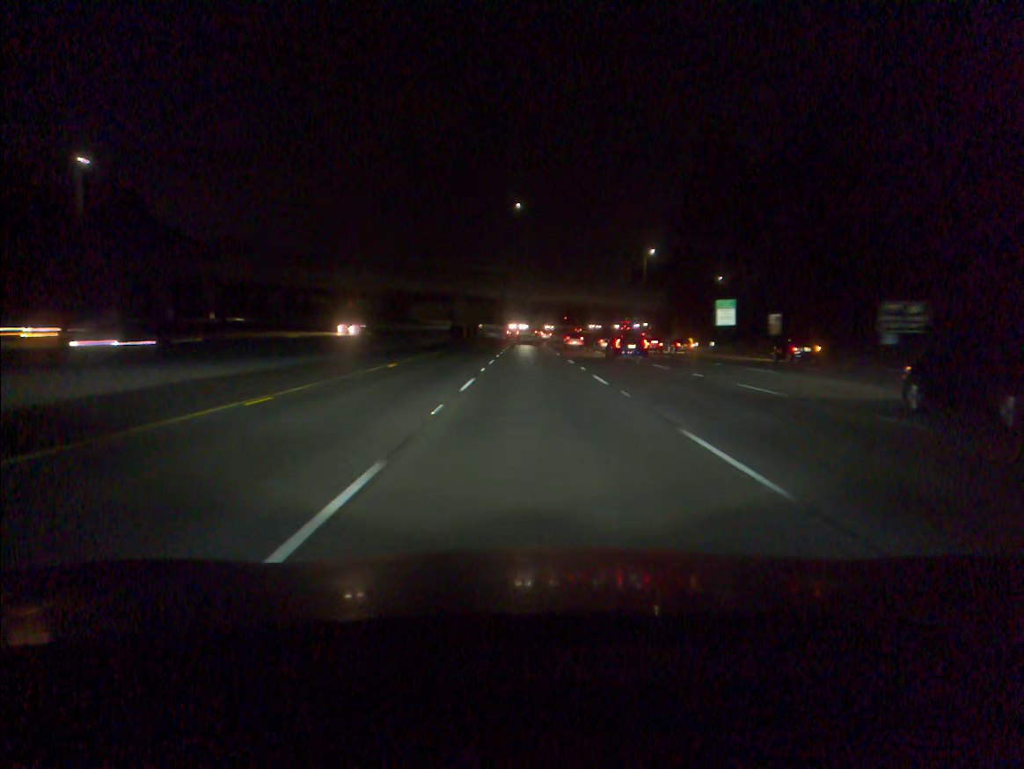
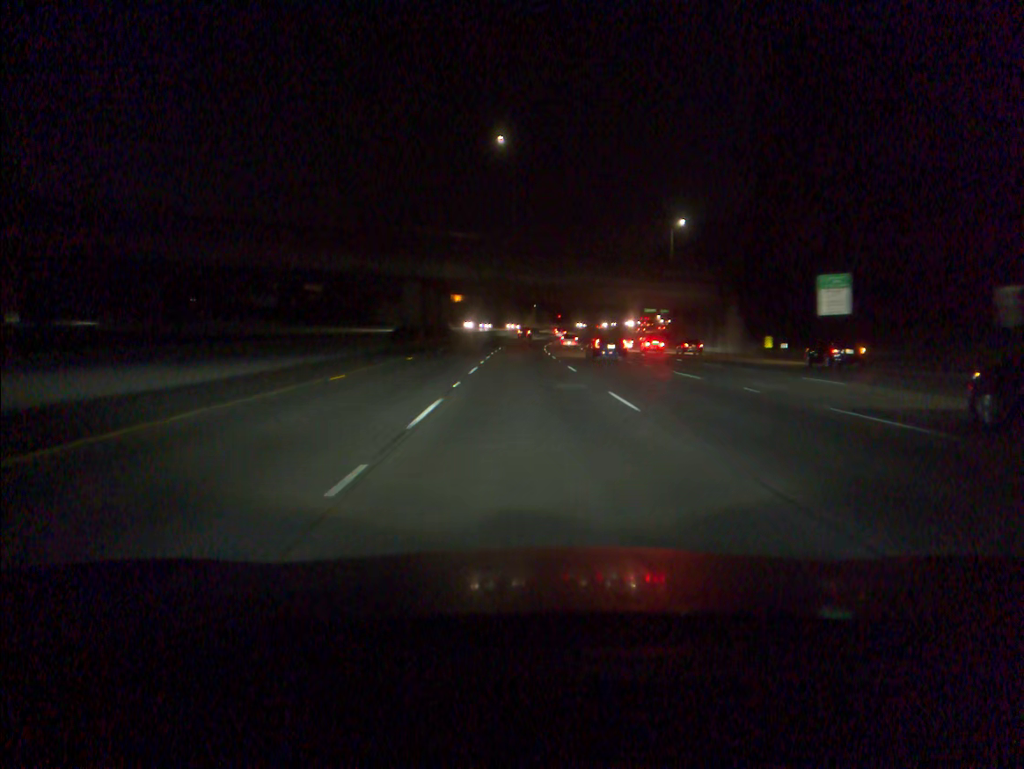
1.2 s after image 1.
(+0.2, +36.4) m; +1°
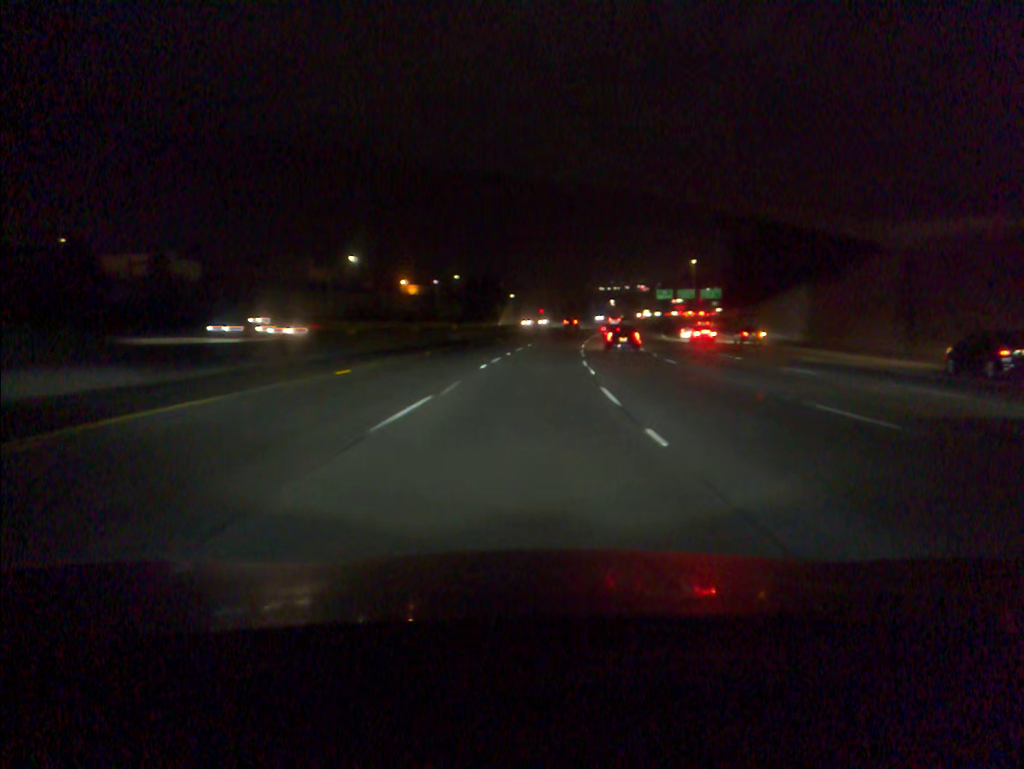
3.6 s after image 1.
(+0.4, +72.4) m; +1°
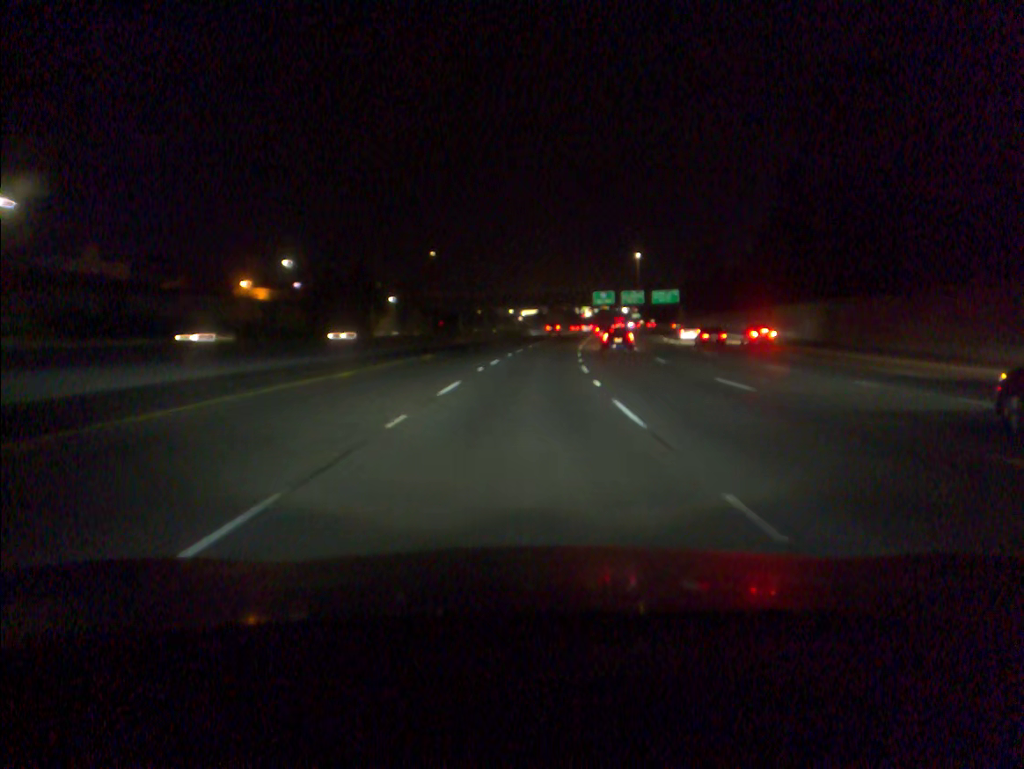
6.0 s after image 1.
(+4.3, +72.1) m; +7°
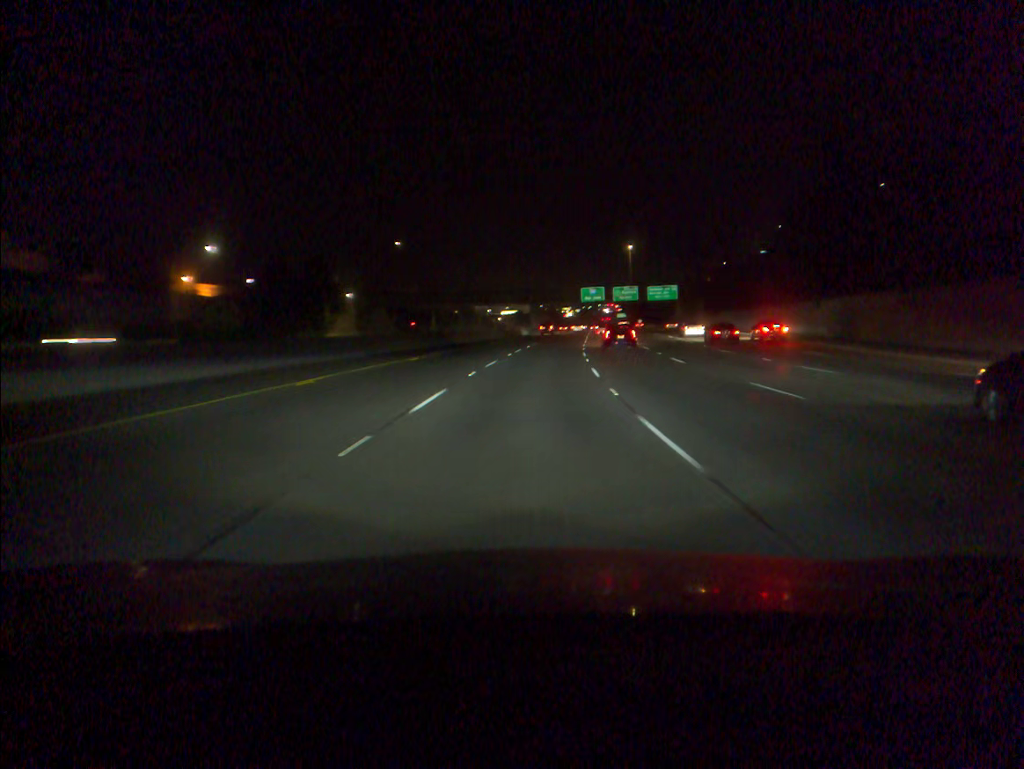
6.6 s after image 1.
(+0.2, +18.1) m; +2°
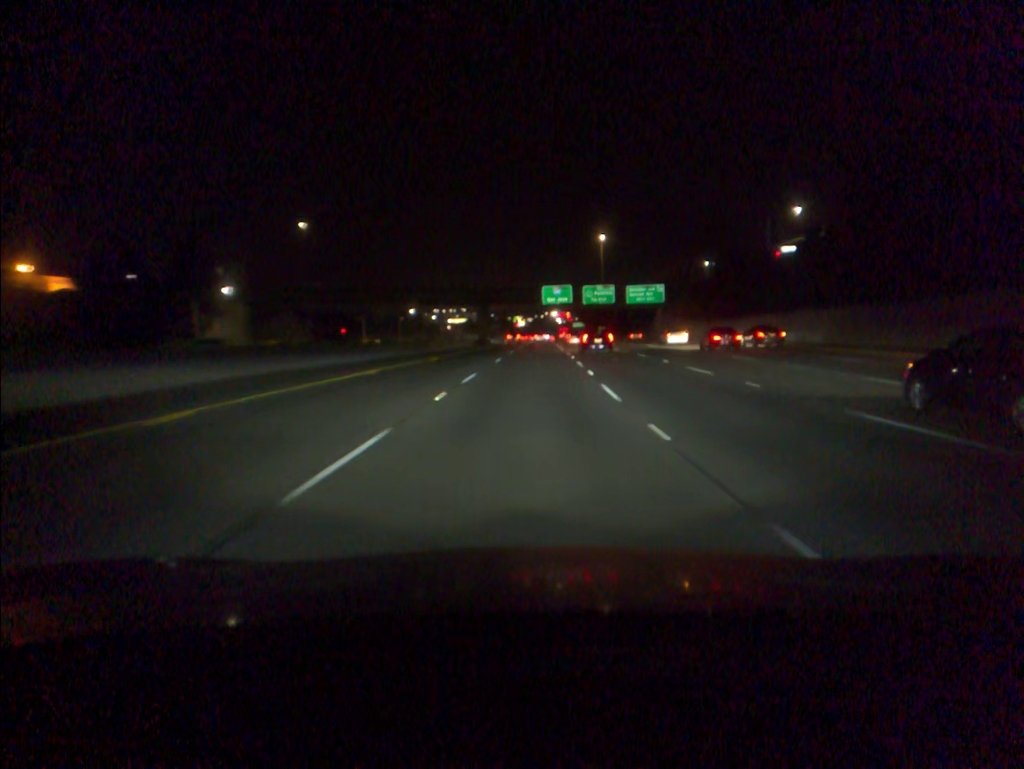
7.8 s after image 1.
(+1.1, +36.1) m; +4°
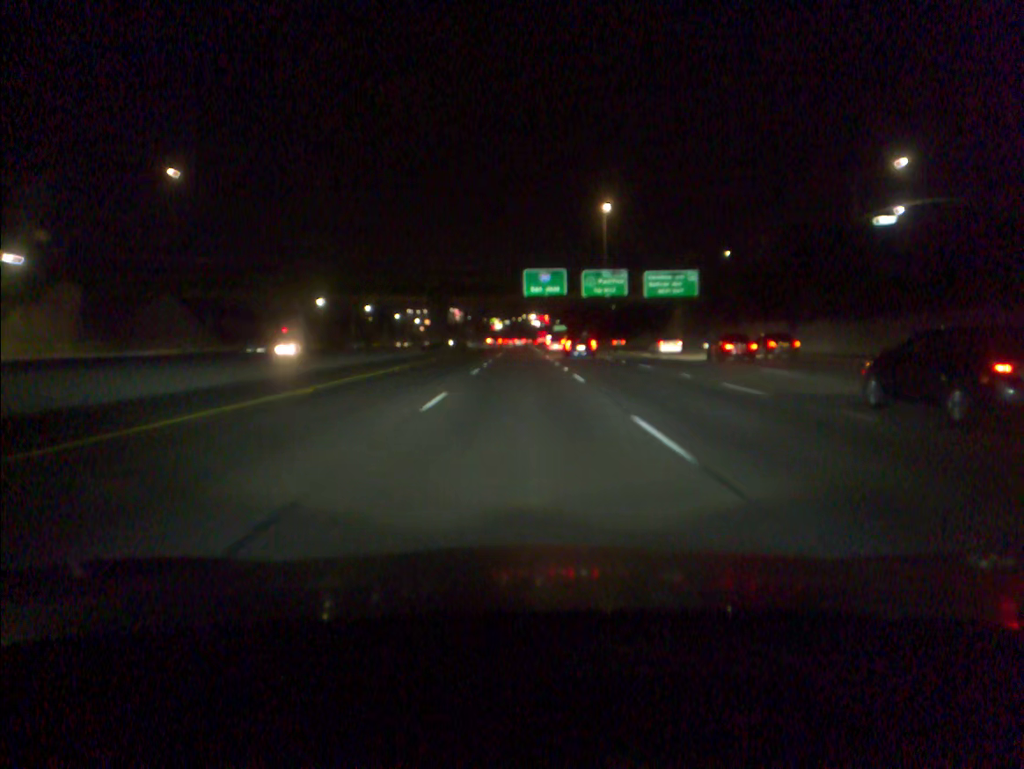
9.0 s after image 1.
(+0.6, +36.1) m; +2°
